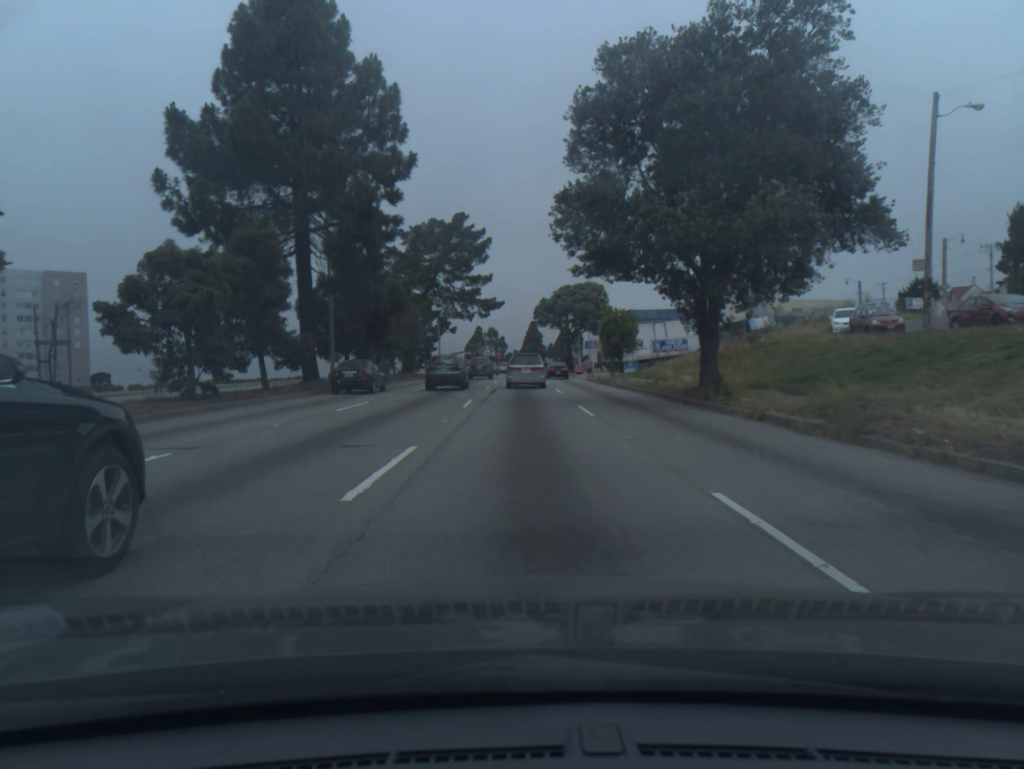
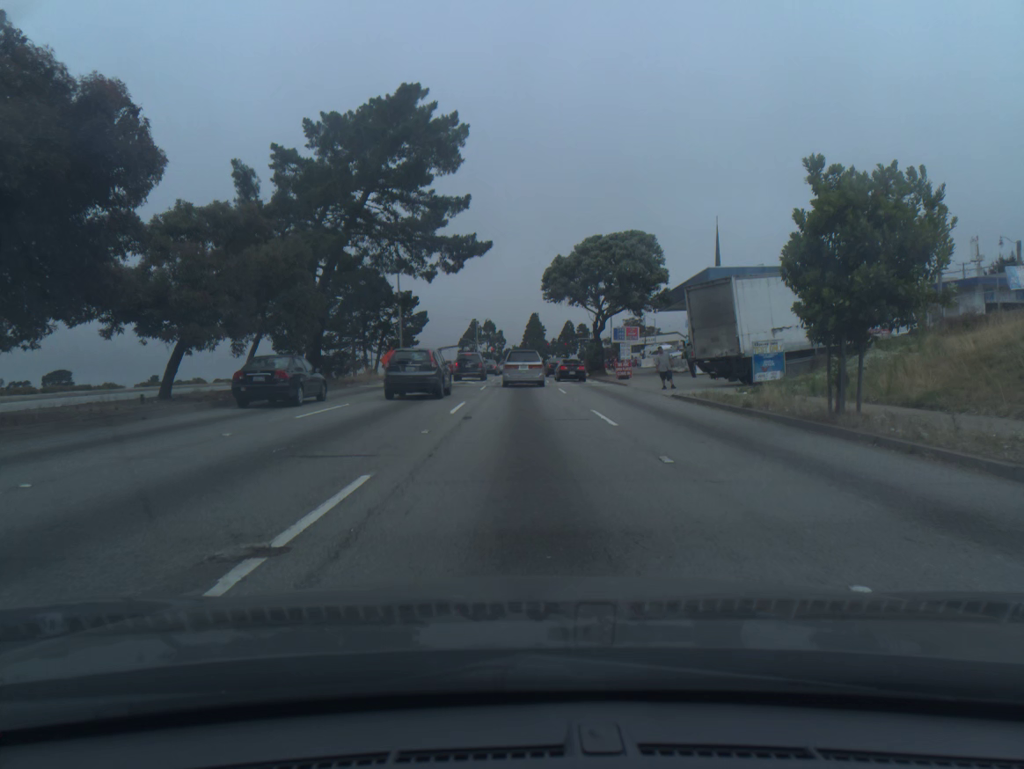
(0.0, +32.6) m; 0°
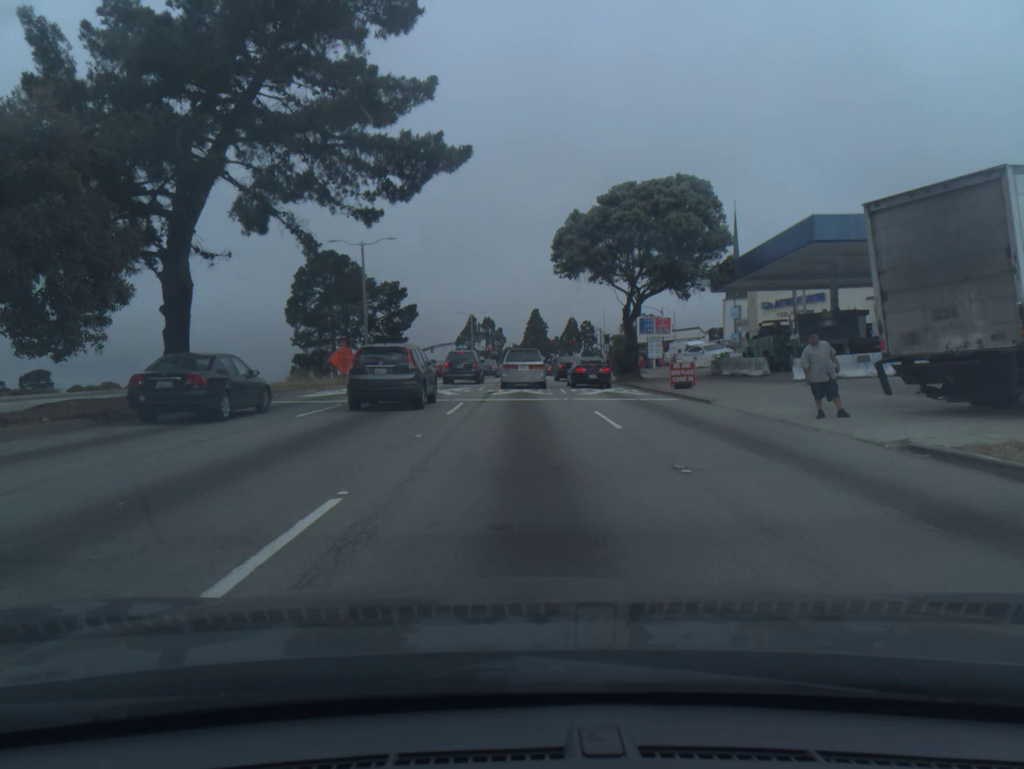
(0.0, +15.8) m; 0°
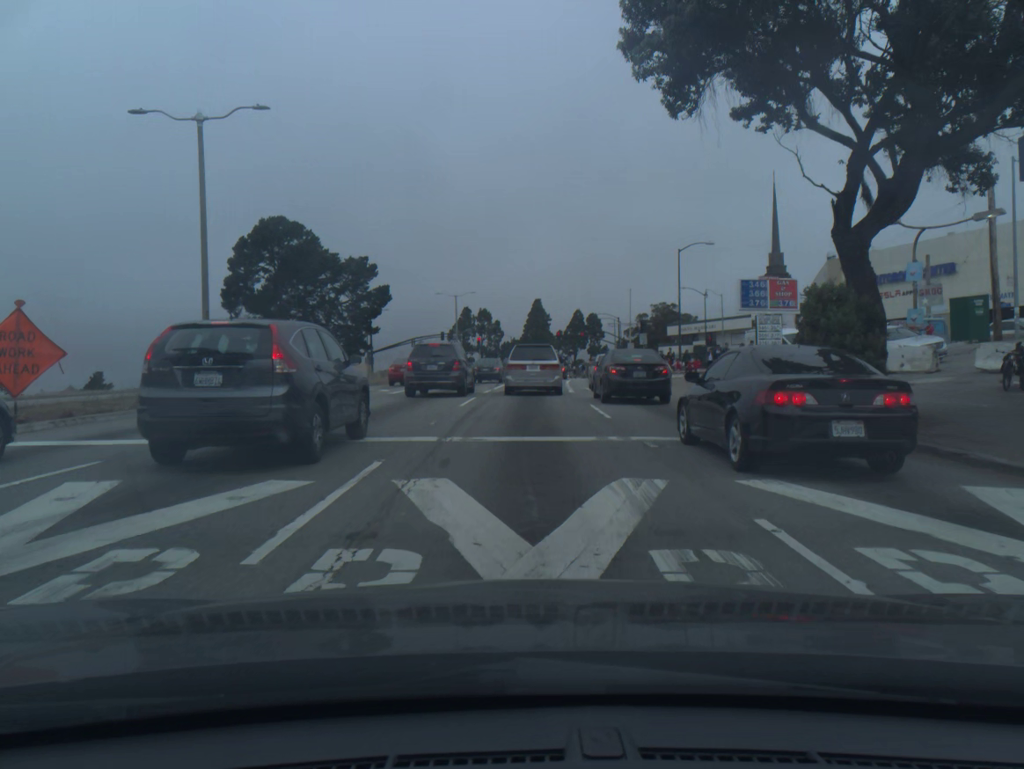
(-0.1, +27.4) m; 0°
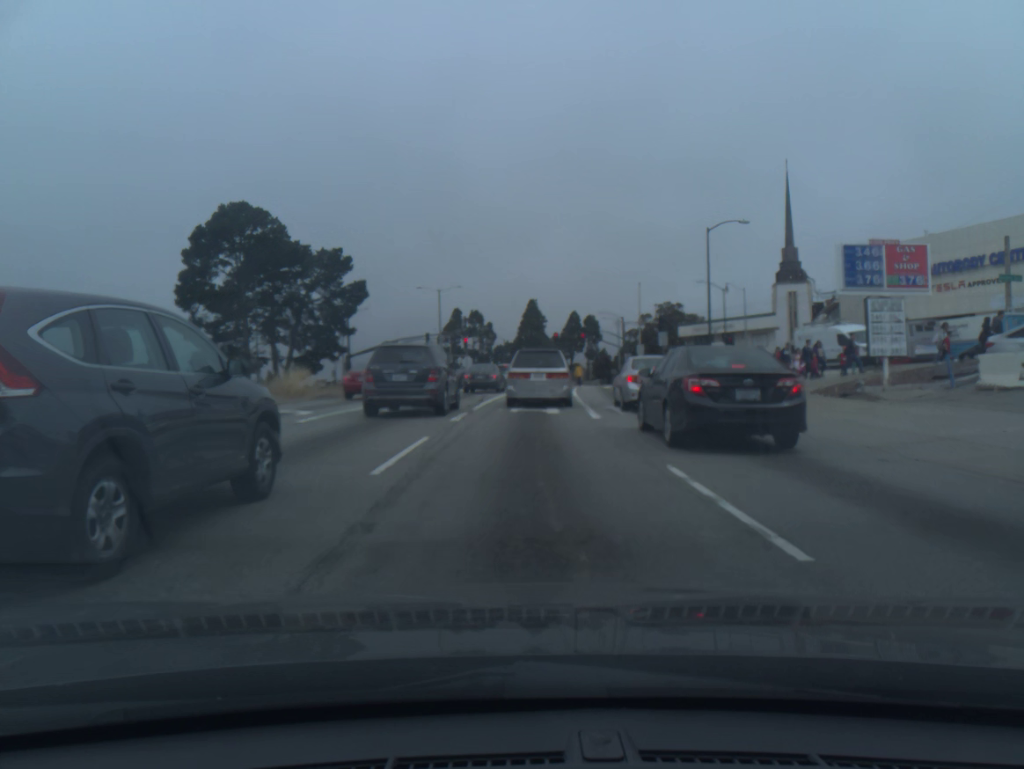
(0.0, +11.0) m; 0°
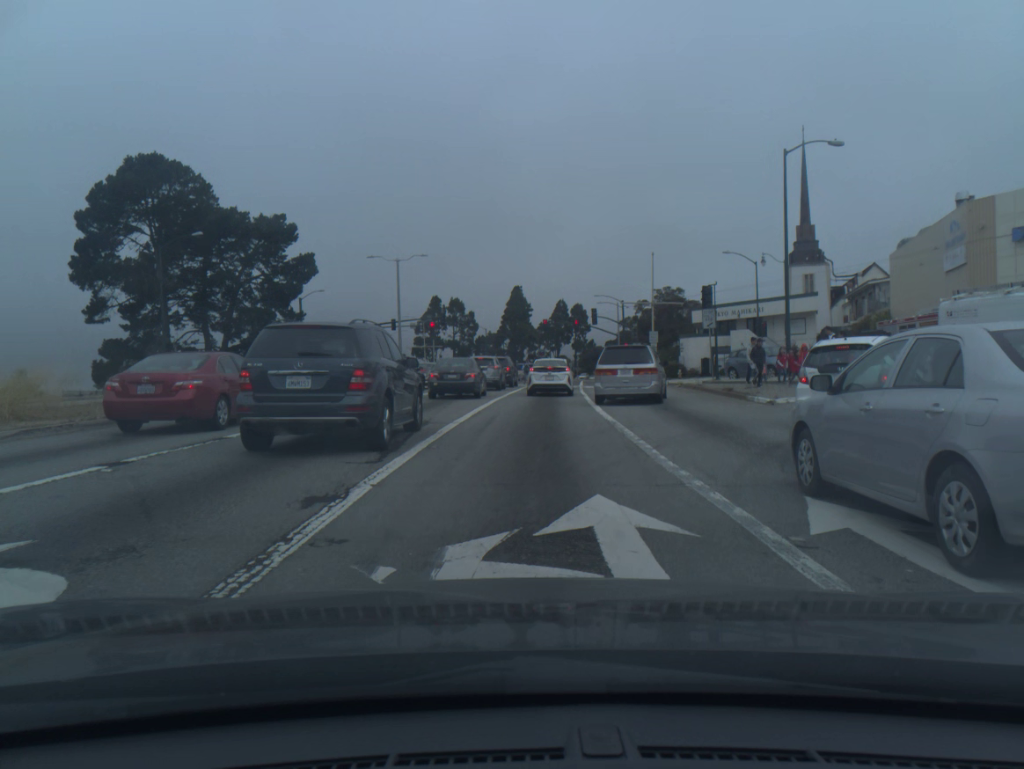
(+0.2, +17.4) m; +2°
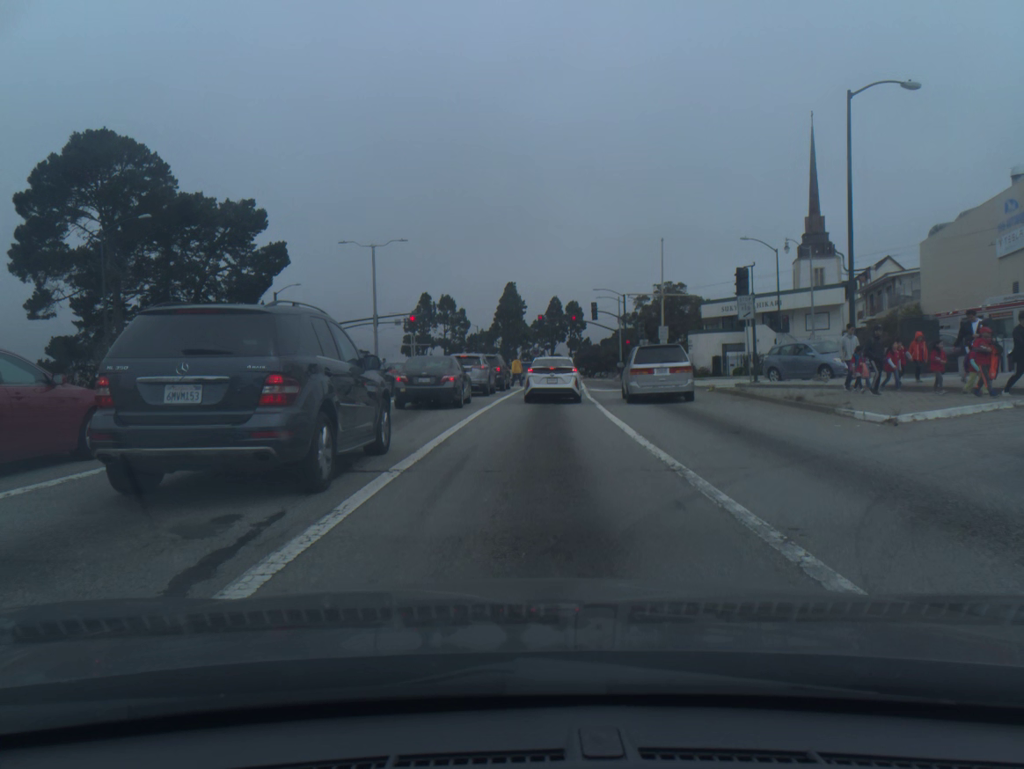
(0.0, +6.9) m; 0°
